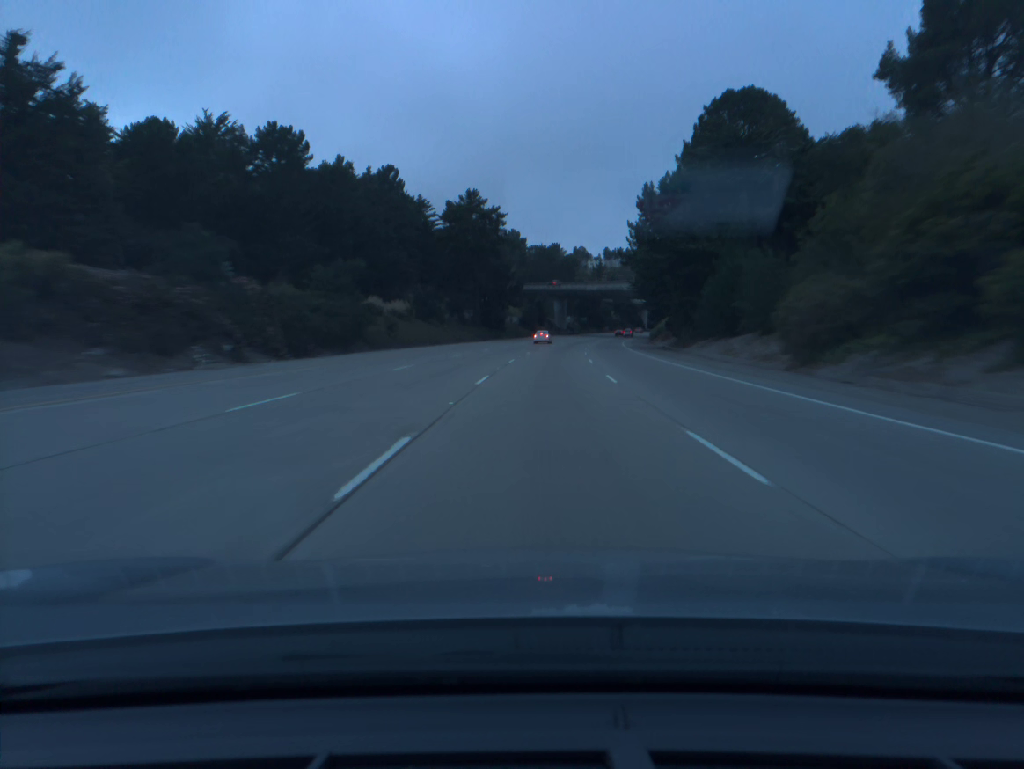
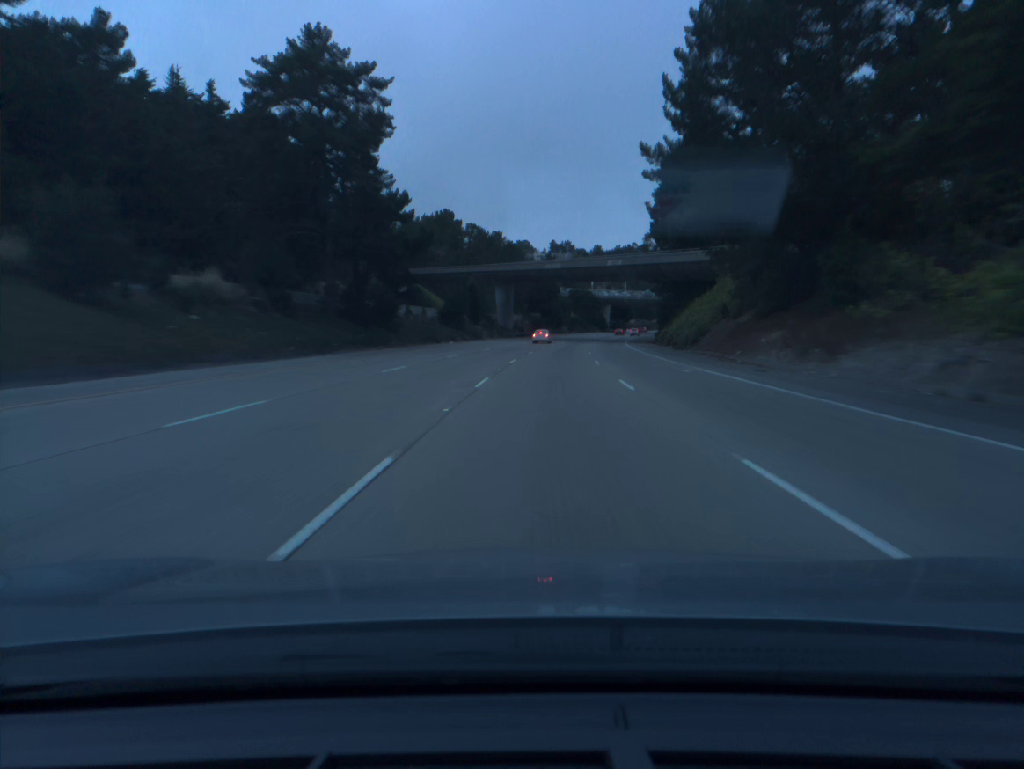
(+2.0, +60.4) m; +4°
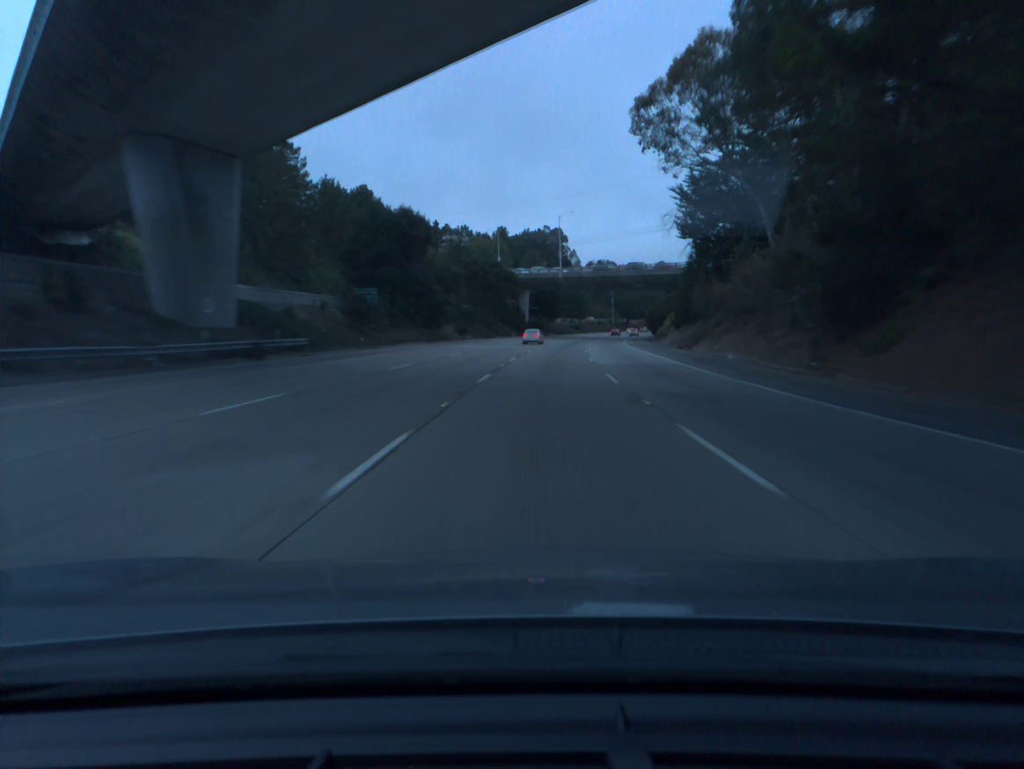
(+6.4, +99.8) m; +7°
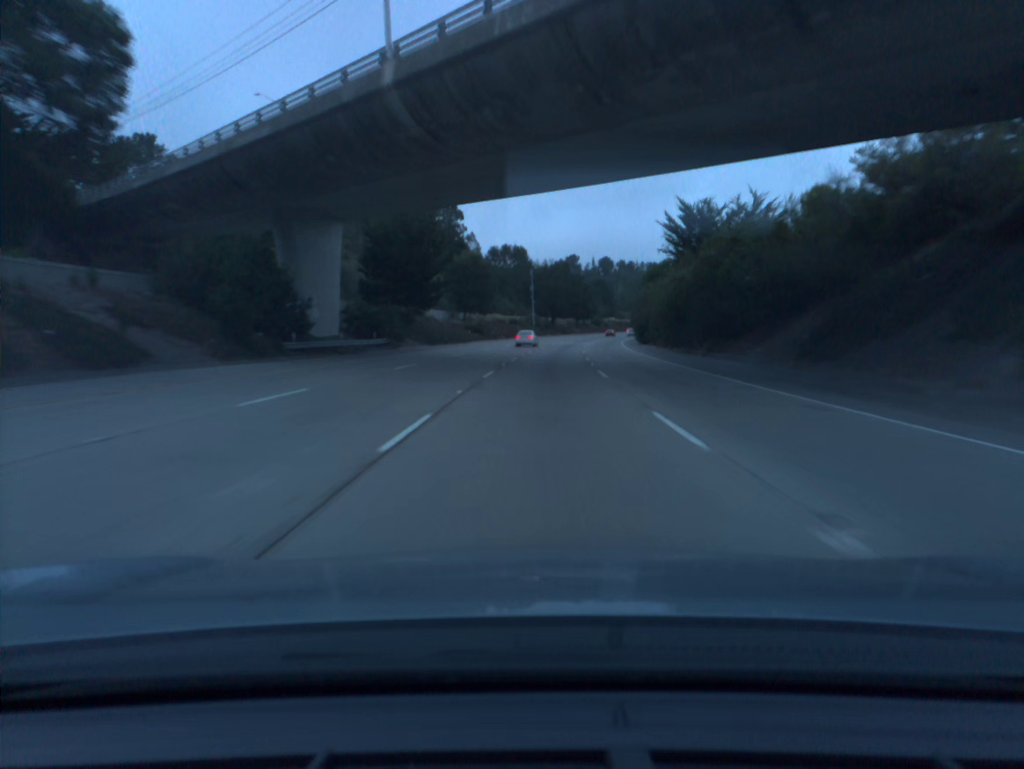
(+6.4, +99.4) m; +7°
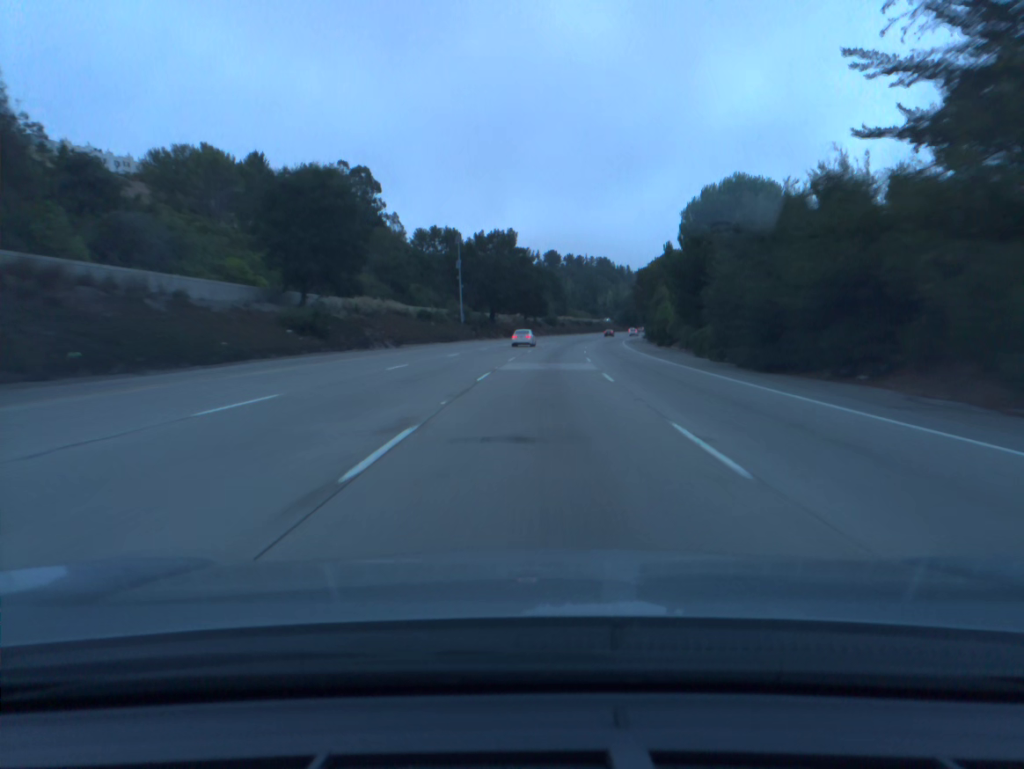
(+2.2, +60.0) m; +4°
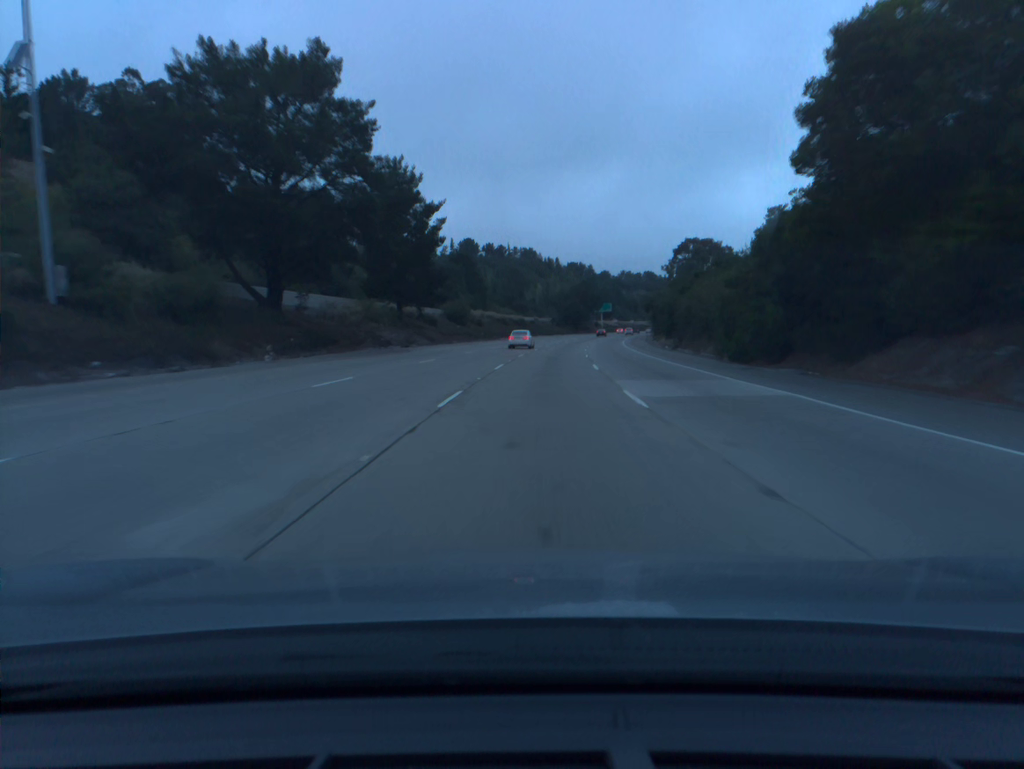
(+4.0, +80.5) m; +6°
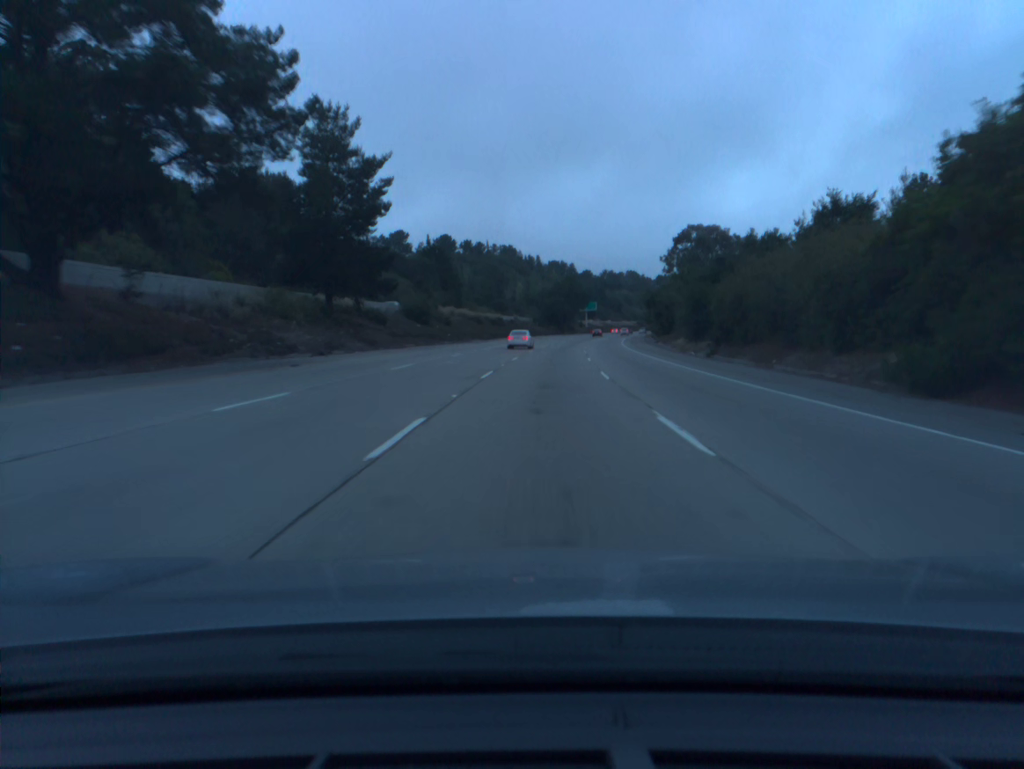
(+0.2, +20.2) m; +1°
